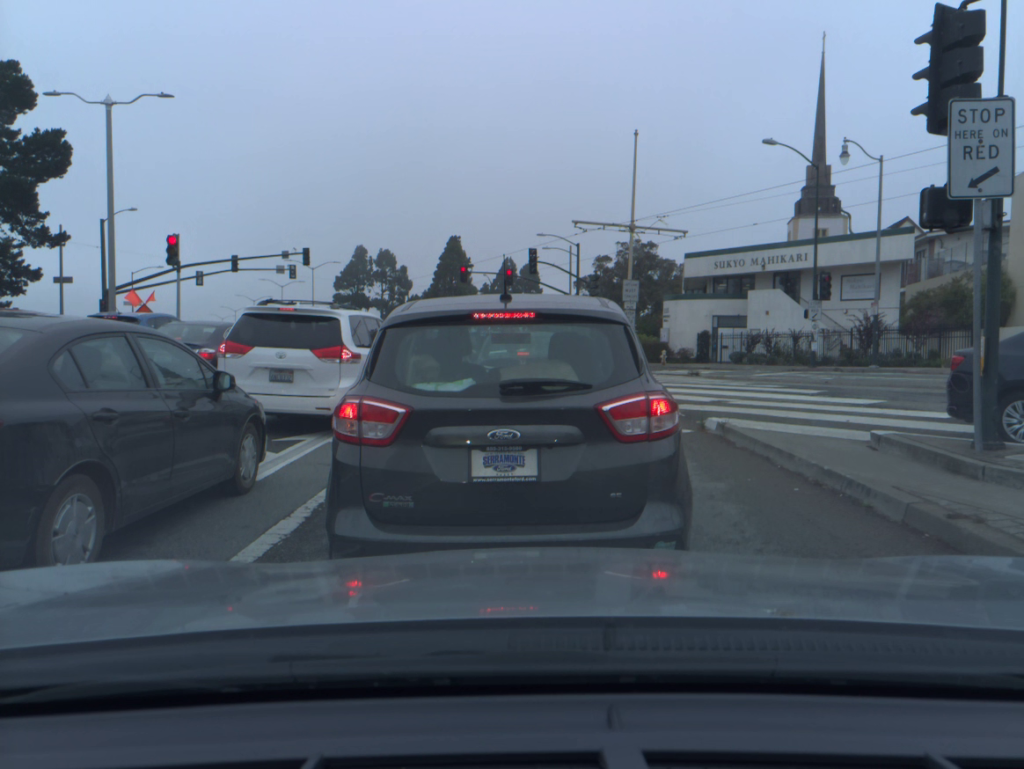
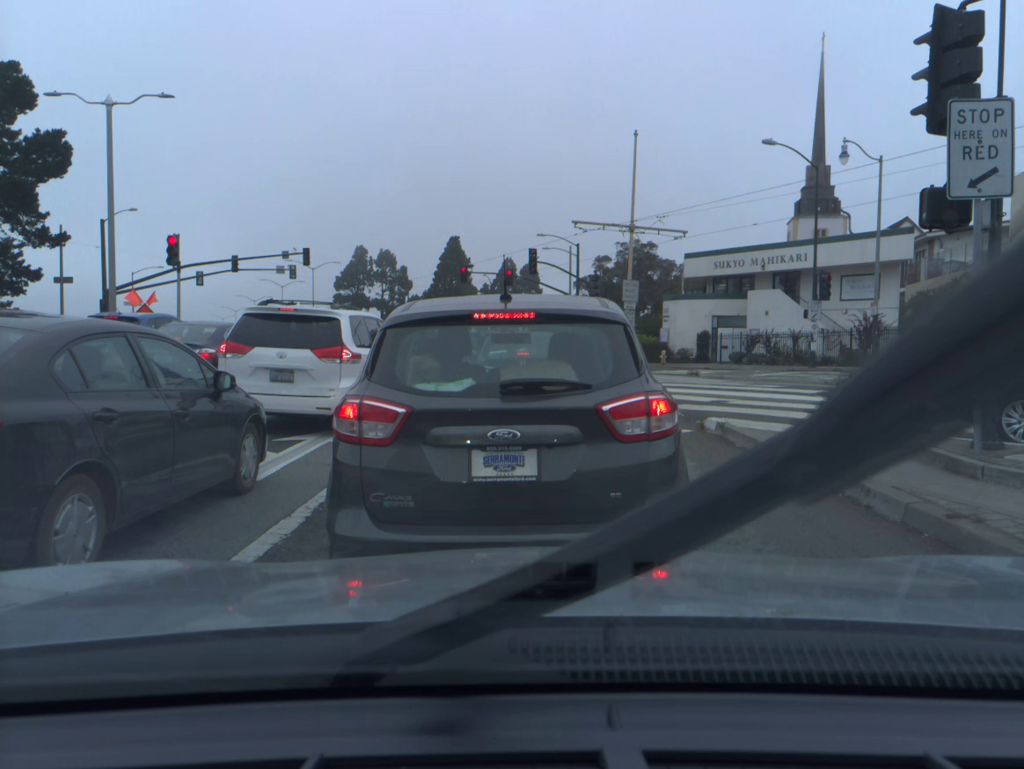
(0.0, 0.0) m; 0°
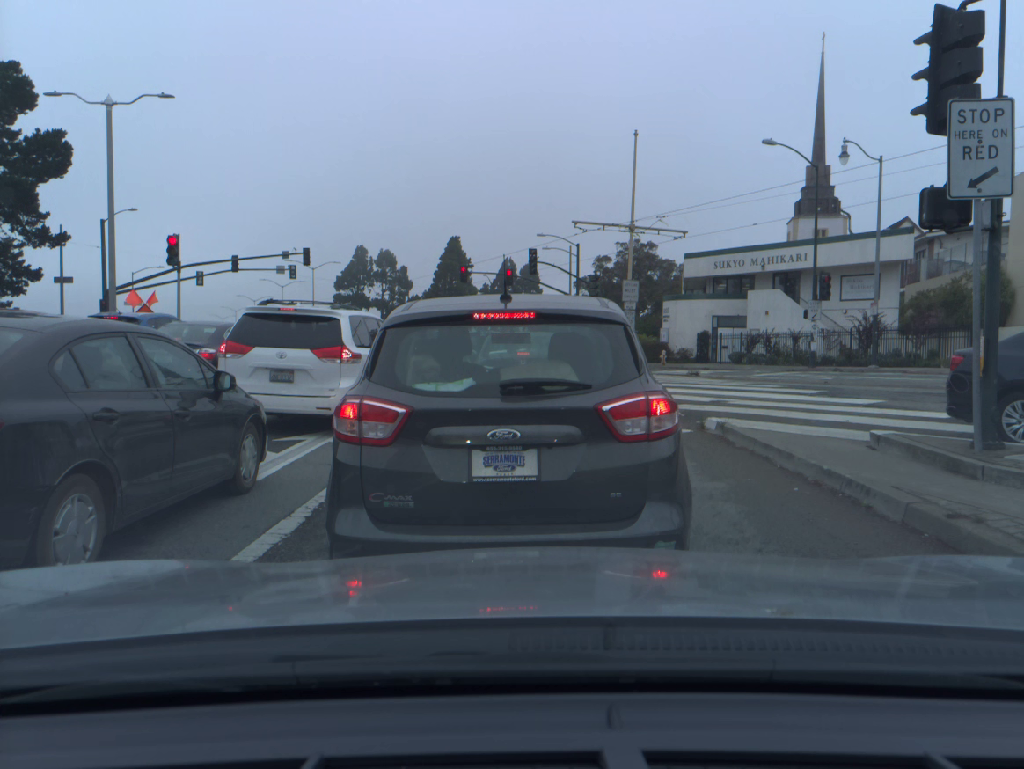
(0.0, 0.0) m; 0°
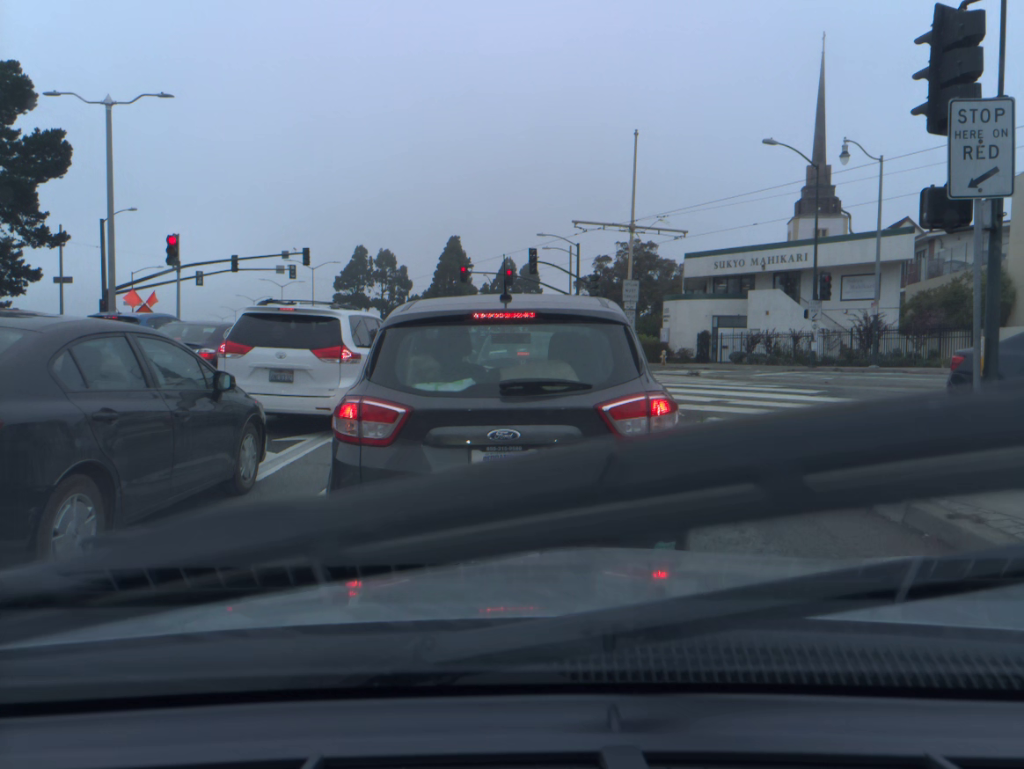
(0.0, 0.0) m; 0°
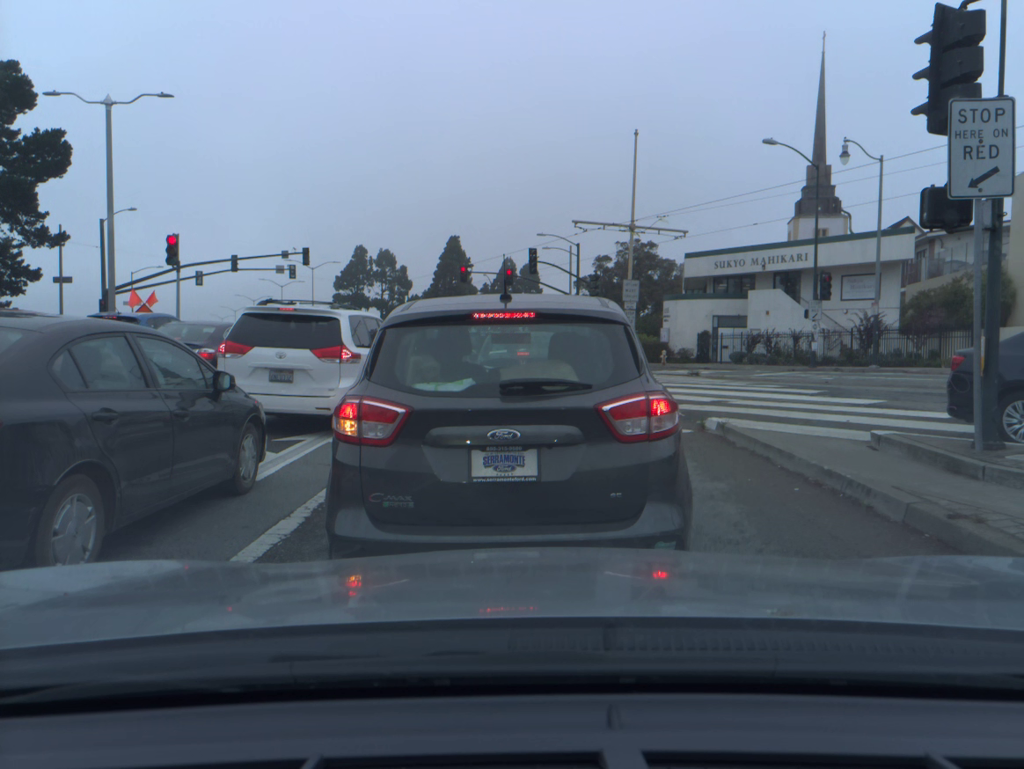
(0.0, 0.0) m; 0°
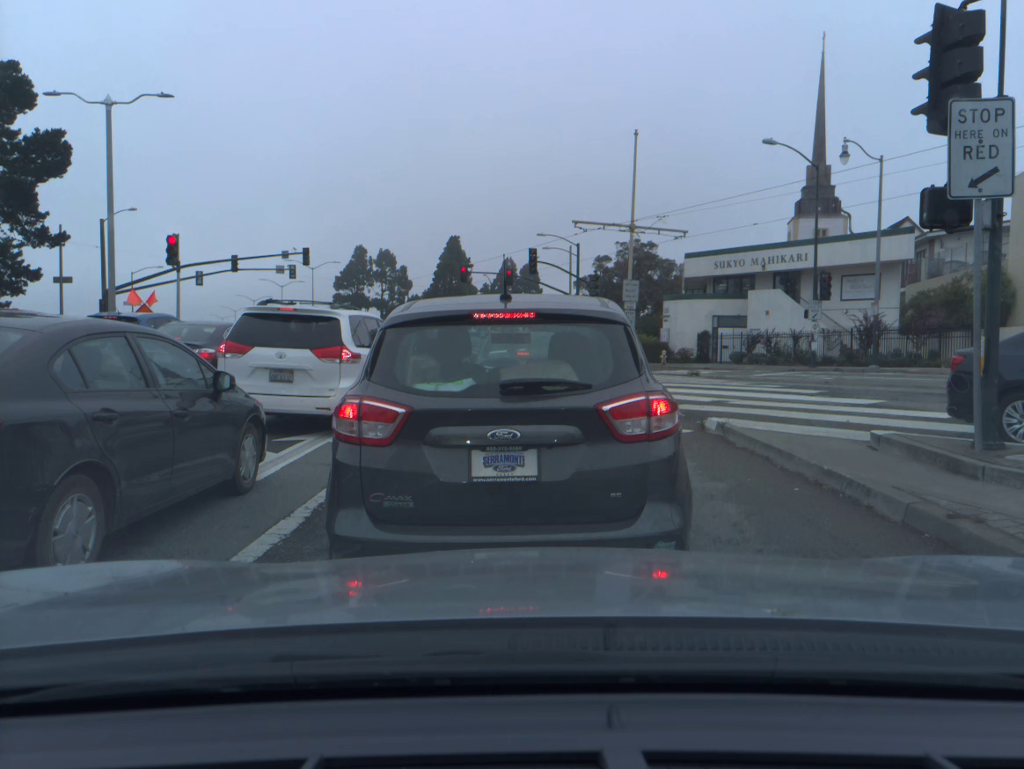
(0.0, 0.0) m; 0°
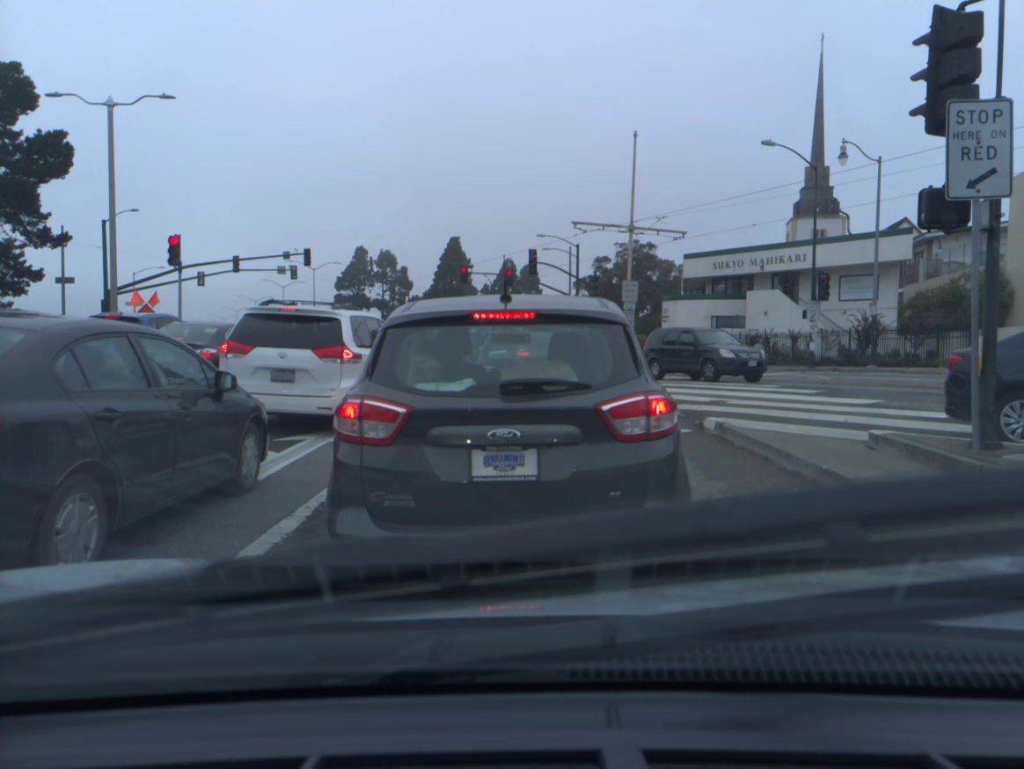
(0.0, 0.0) m; 0°
